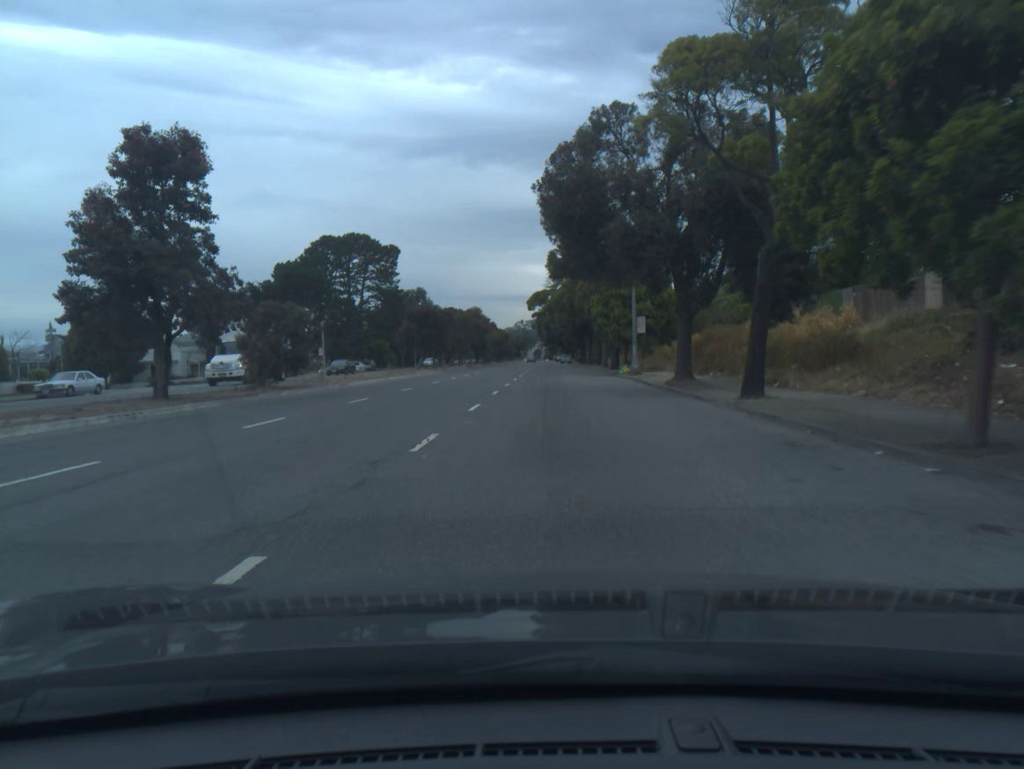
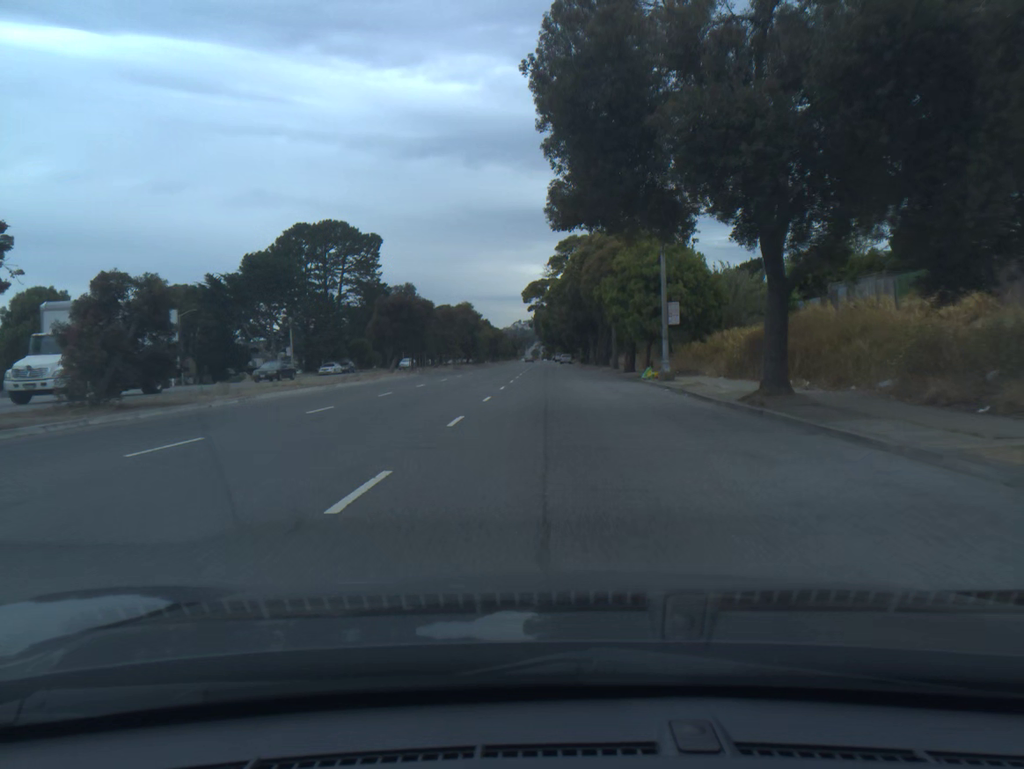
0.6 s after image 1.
(0.0, +11.2) m; 0°
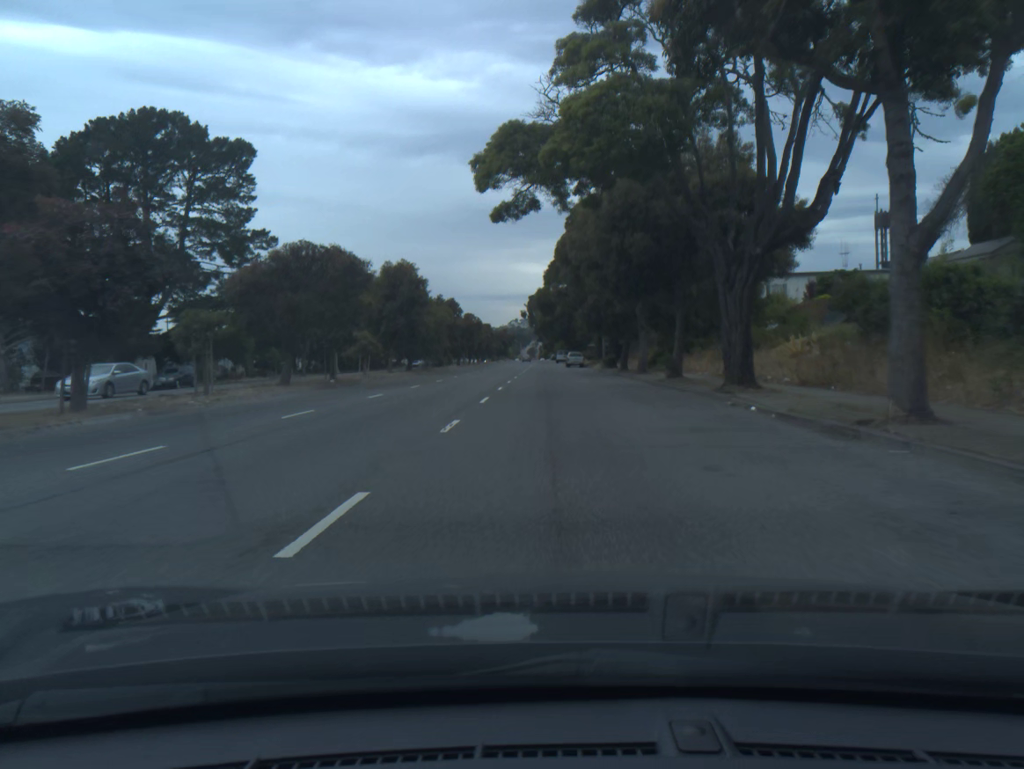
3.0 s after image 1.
(+0.1, +45.6) m; 0°
